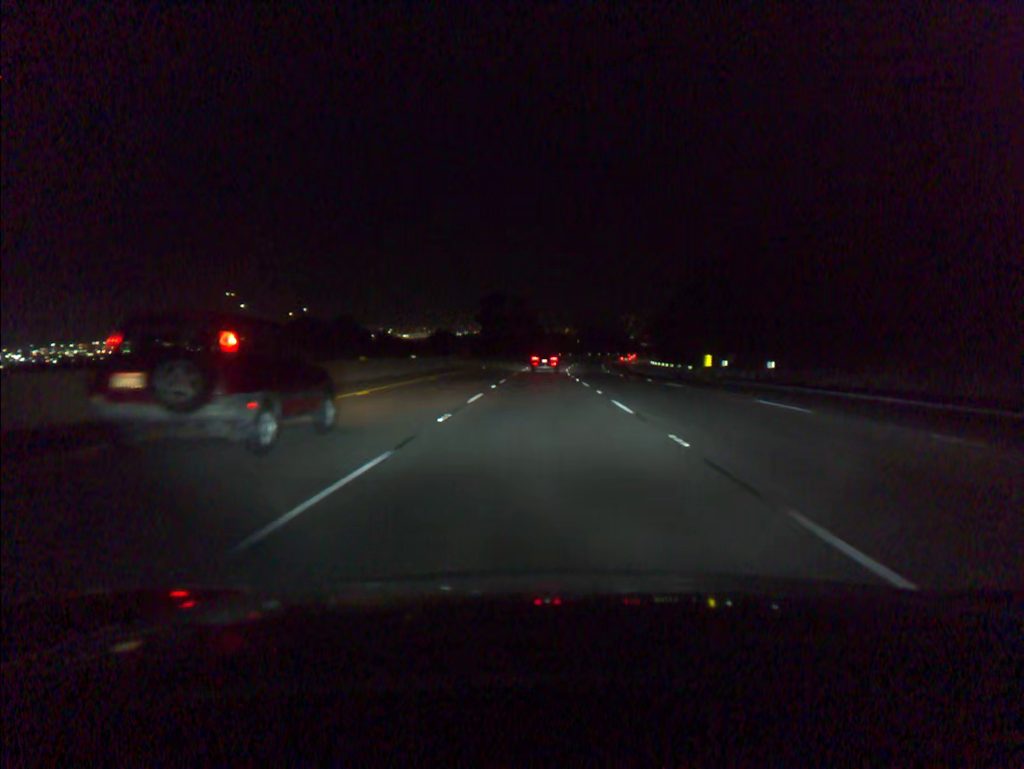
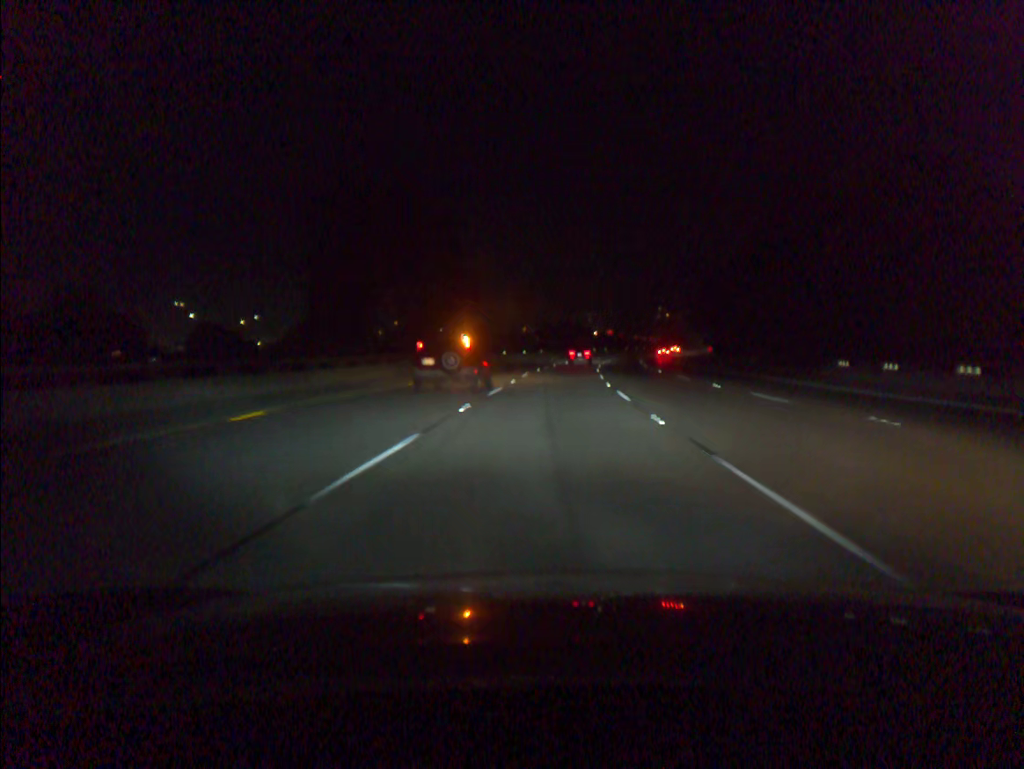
(+1.2, +85.9) m; +3°
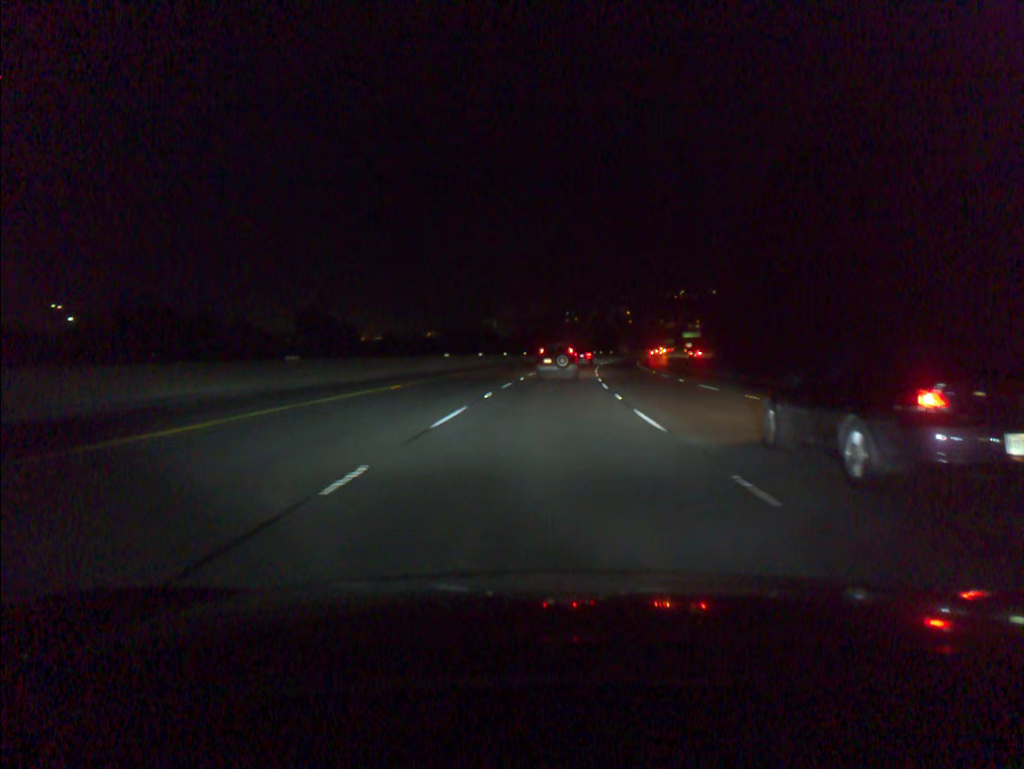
(+5.2, +85.6) m; +7°
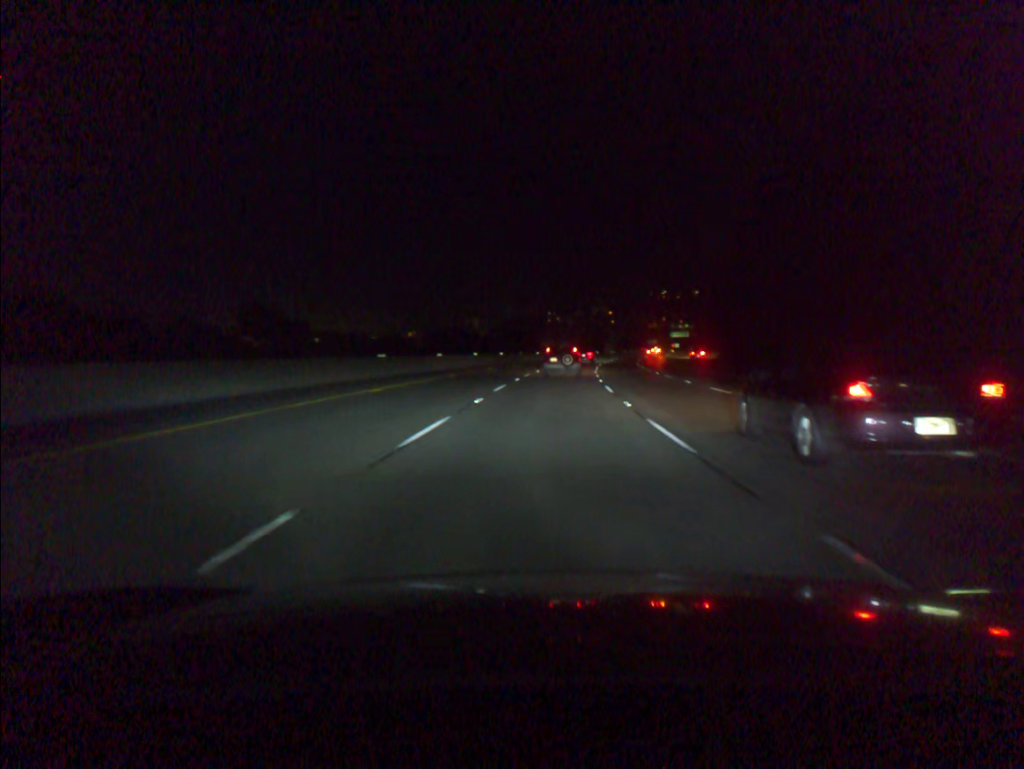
(+0.2, +17.1) m; +1°
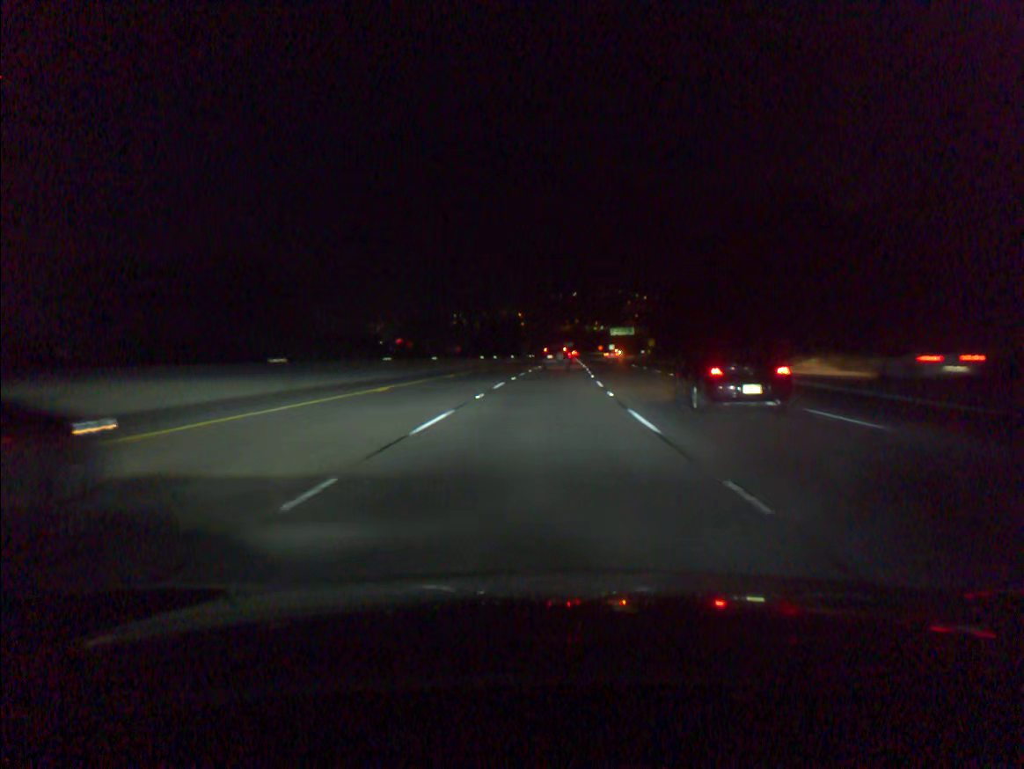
(+5.1, +85.5) m; +7°
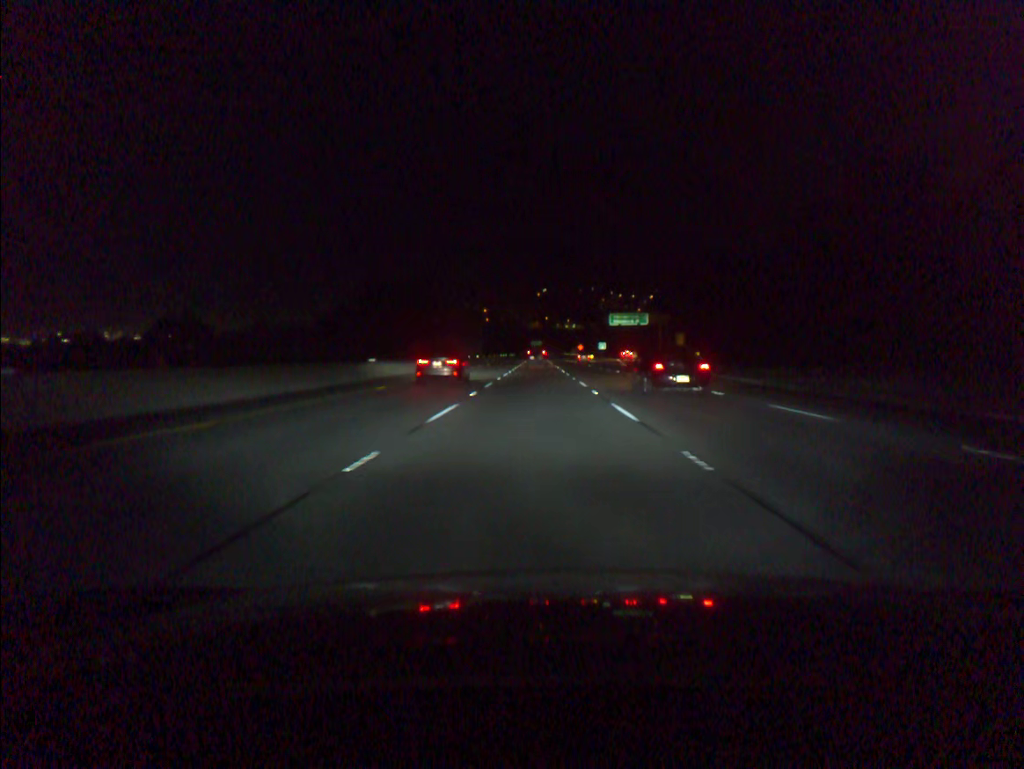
(+2.6, +85.8) m; +2°
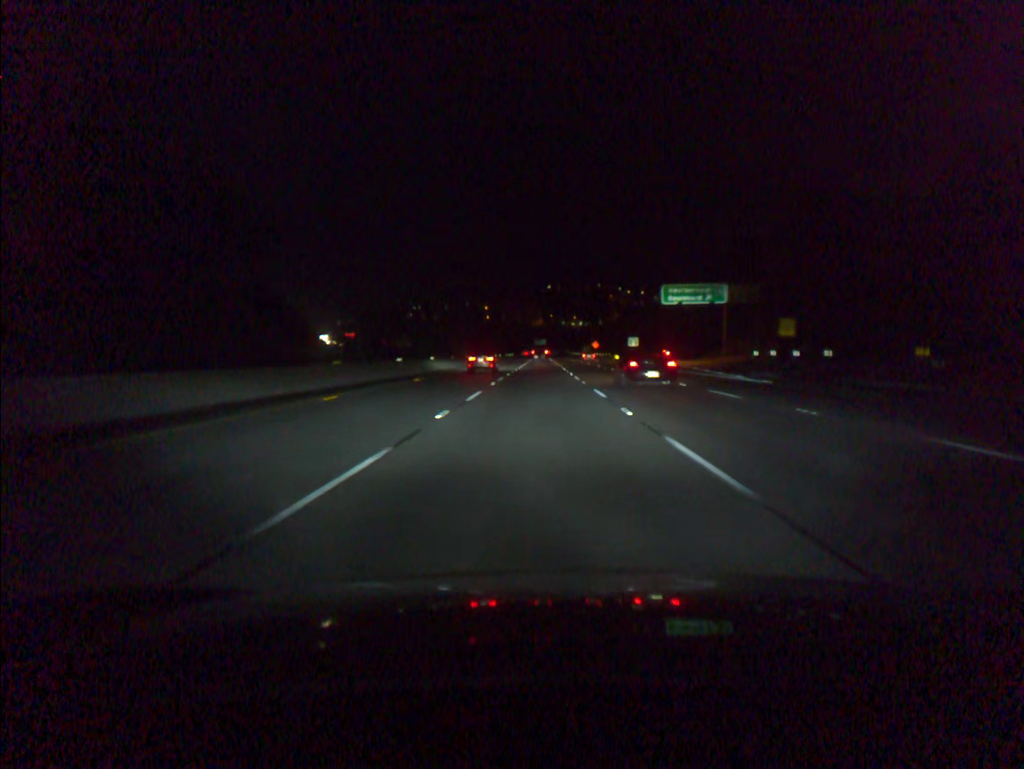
(-0.1, +51.5) m; 0°
